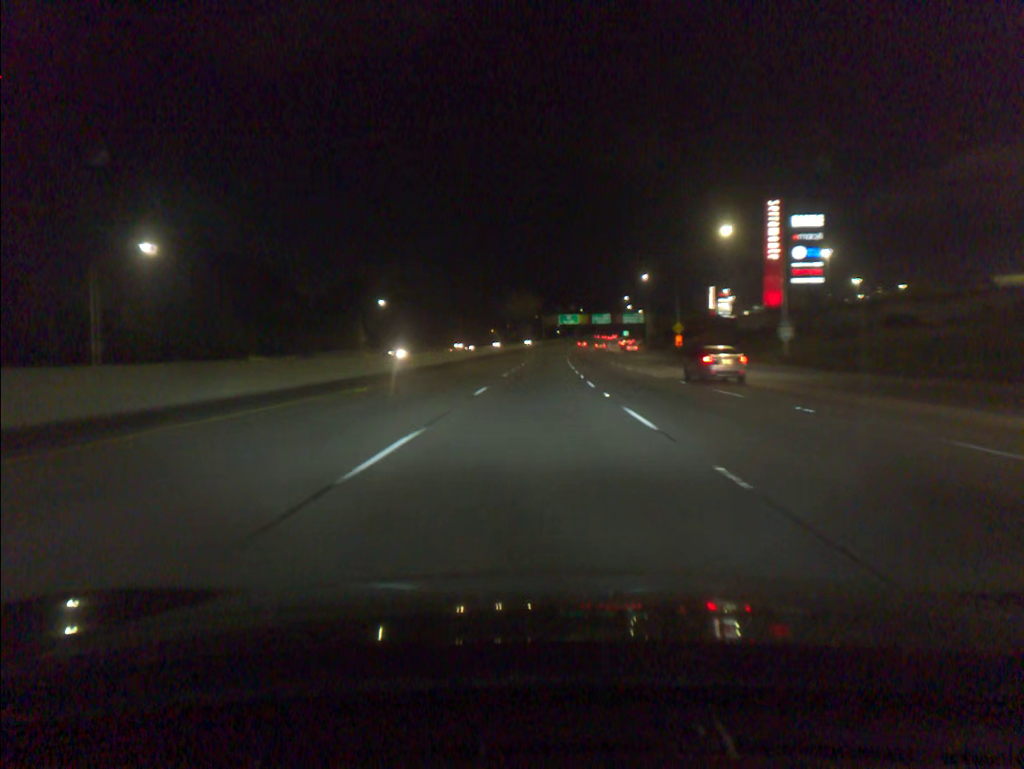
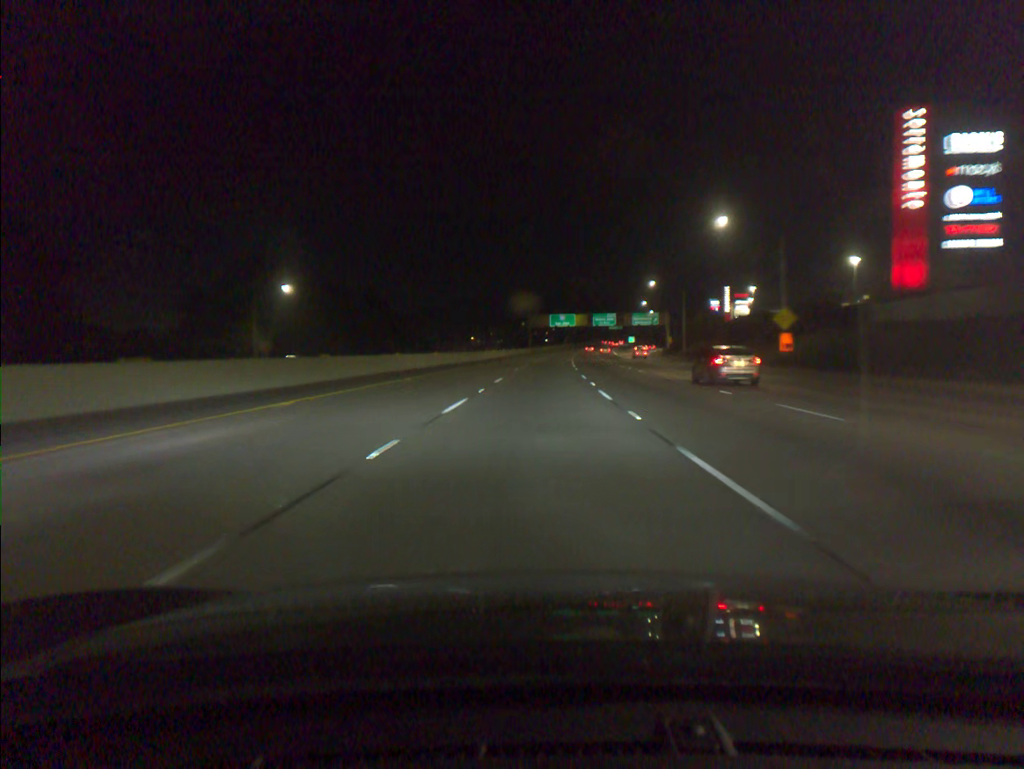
(+0.4, +51.0) m; +1°
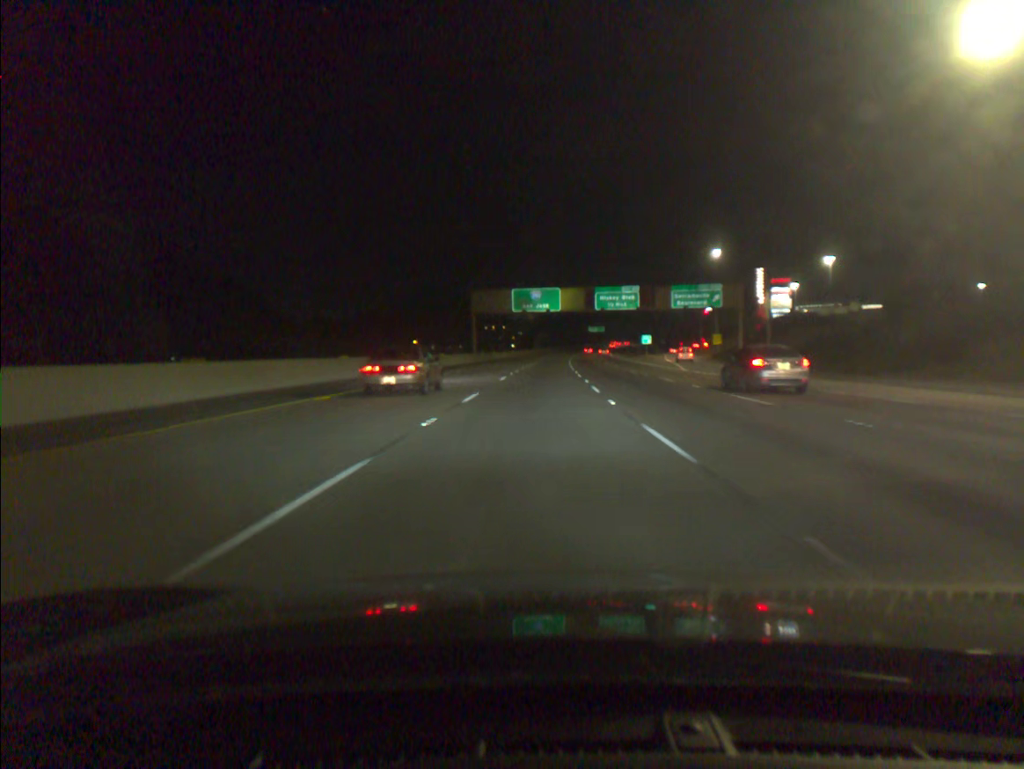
(+1.7, +84.2) m; +2°
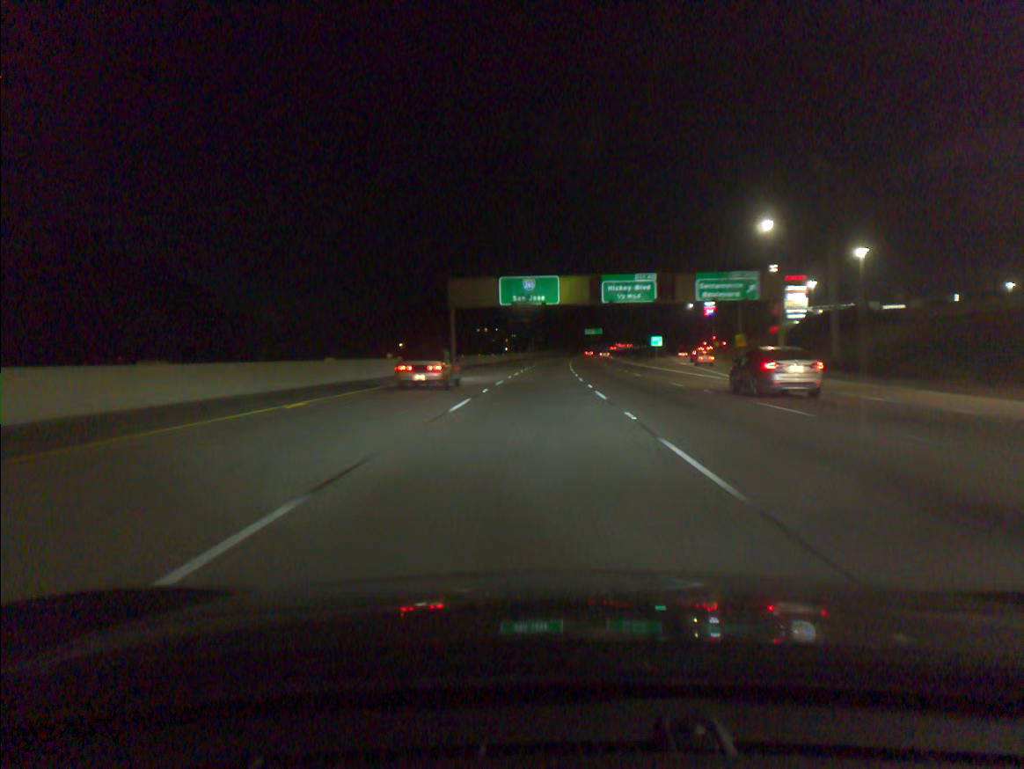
(+0.1, +16.8) m; 0°
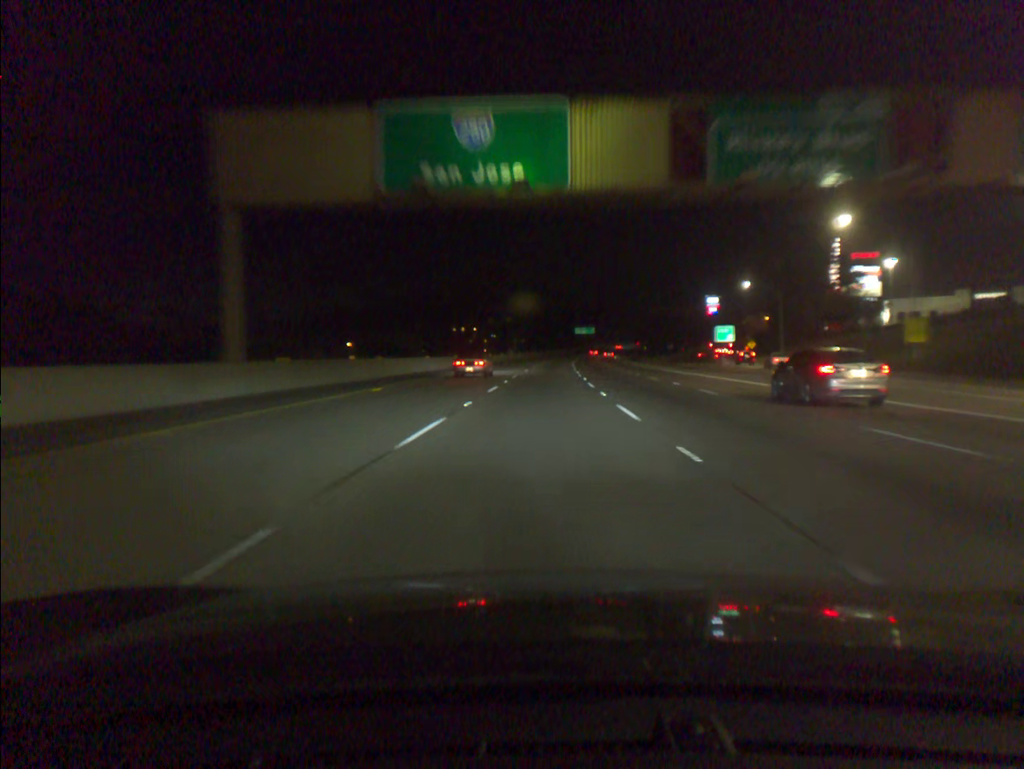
(+0.4, +50.4) m; +1°
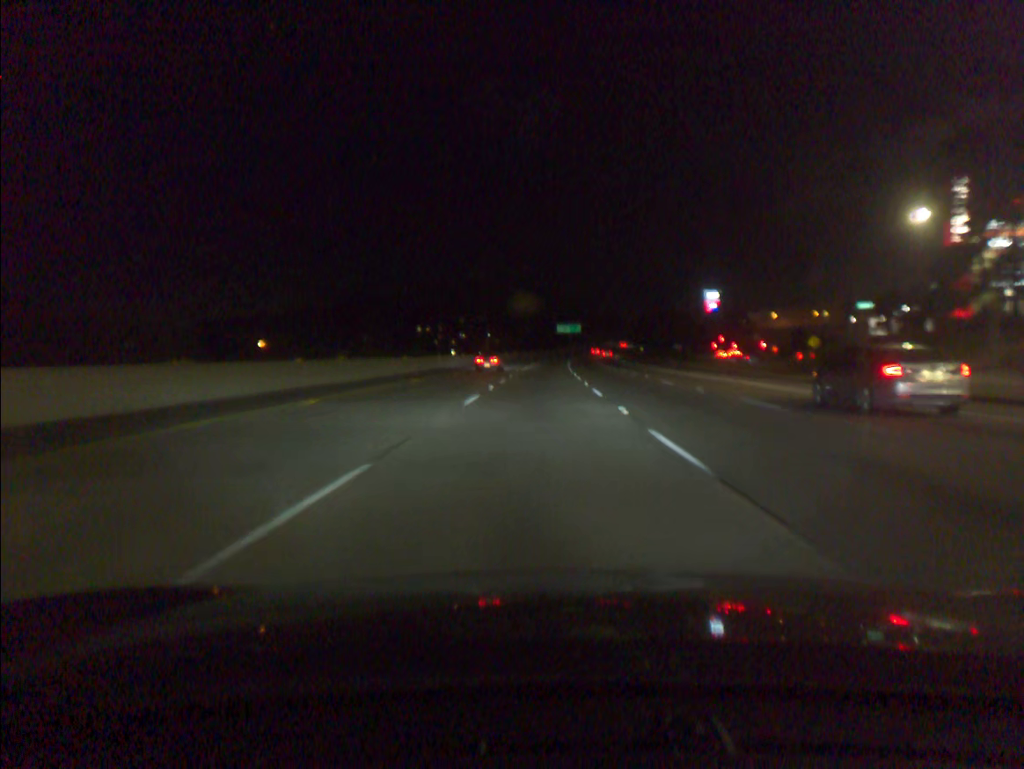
(+0.7, +50.4) m; +2°
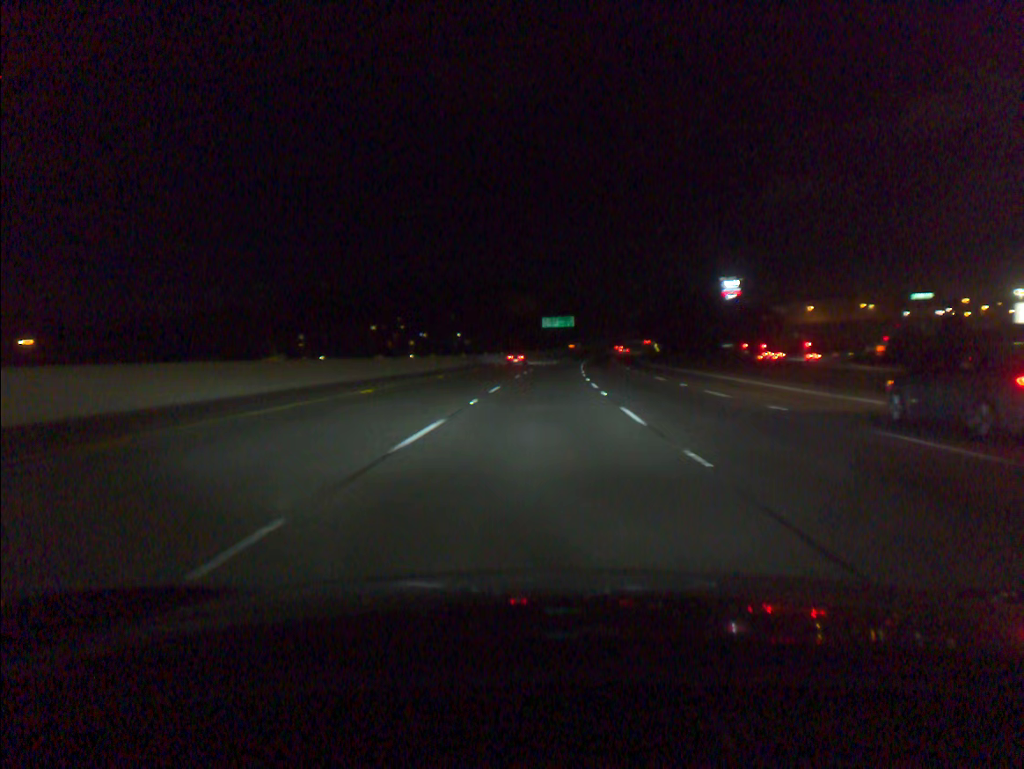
(+0.8, +67.4) m; +1°
